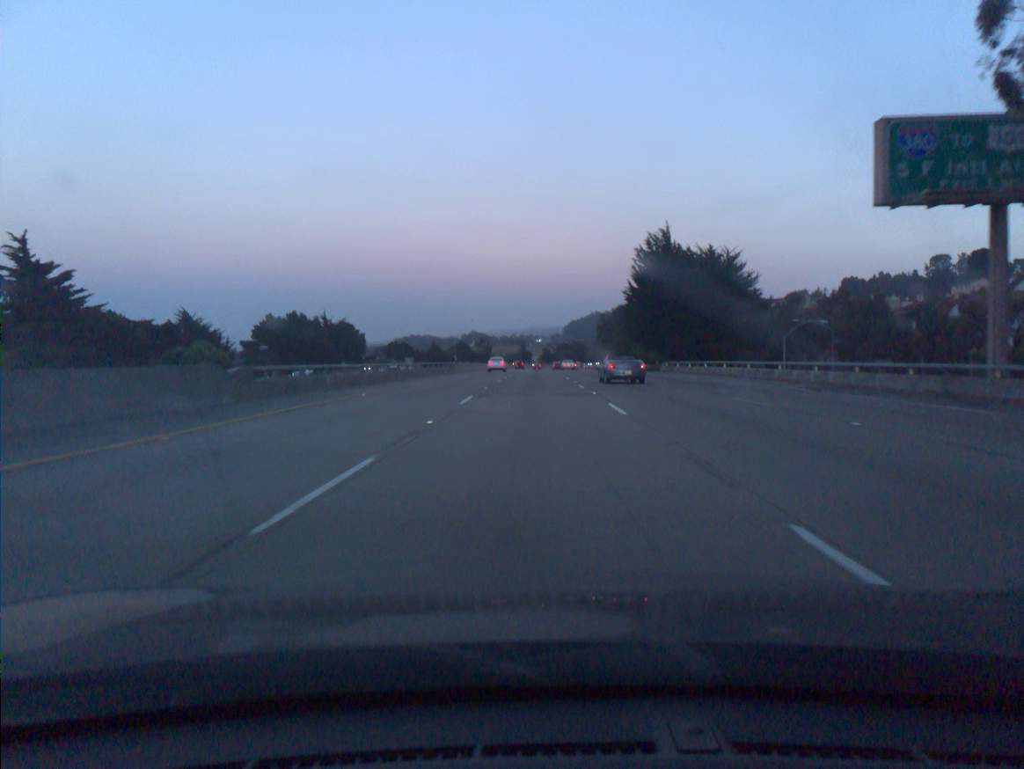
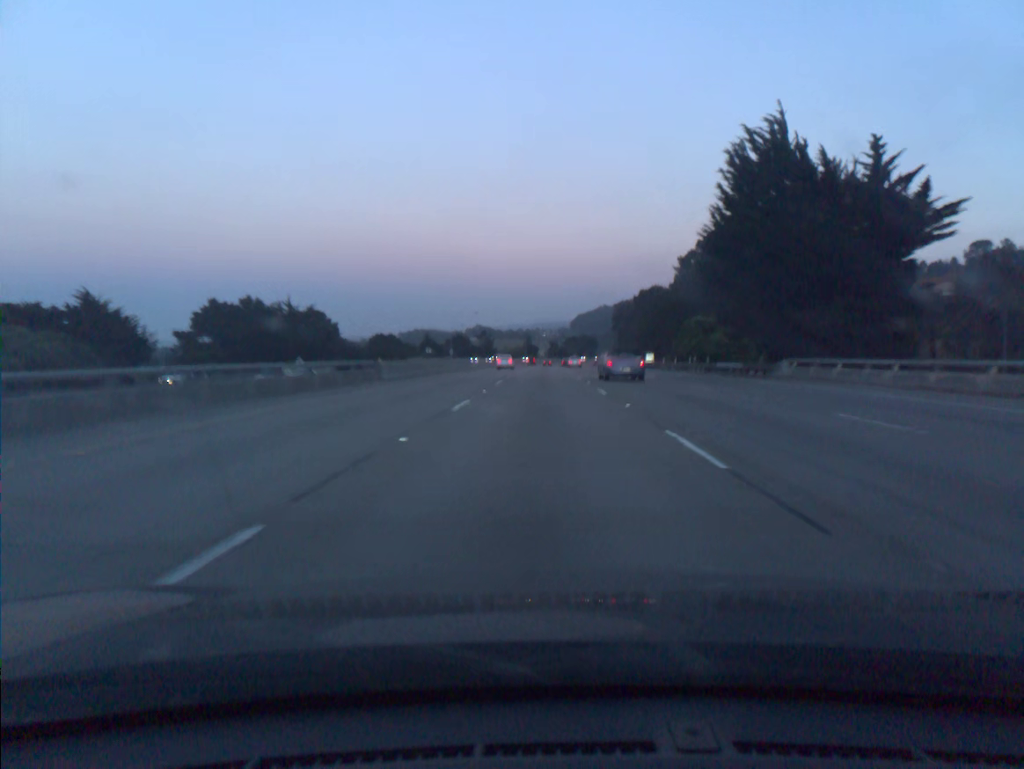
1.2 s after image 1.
(-0.2, +36.8) m; -1°
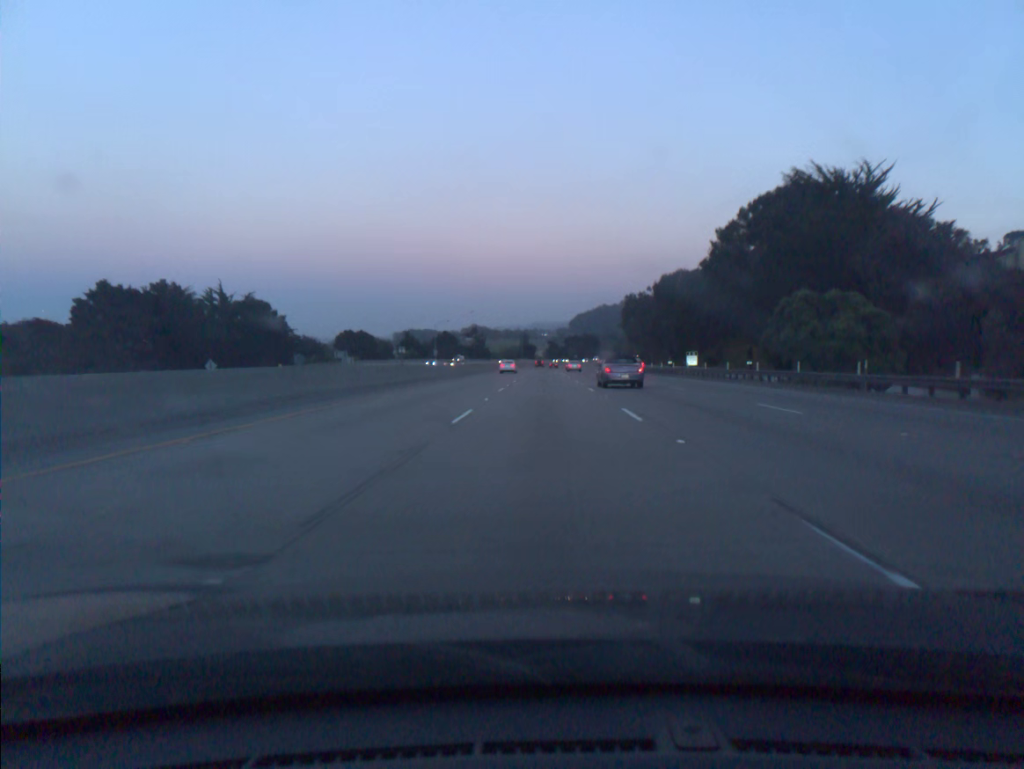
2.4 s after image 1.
(0.0, +36.8) m; 0°
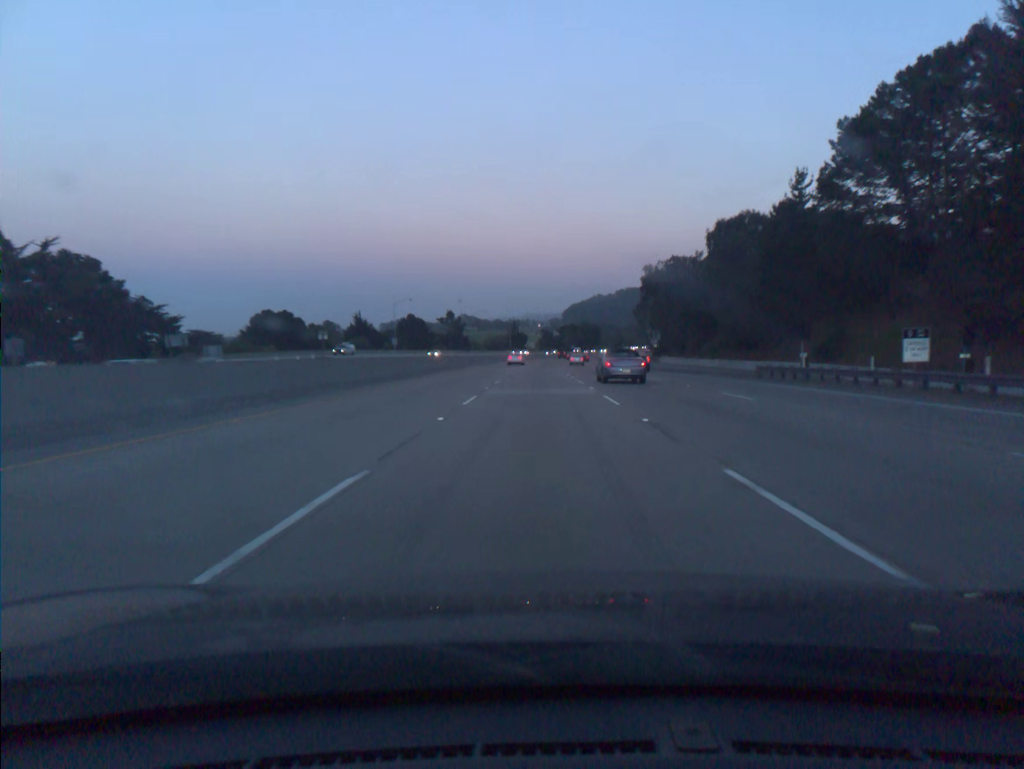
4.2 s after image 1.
(+0.3, +55.3) m; +1°
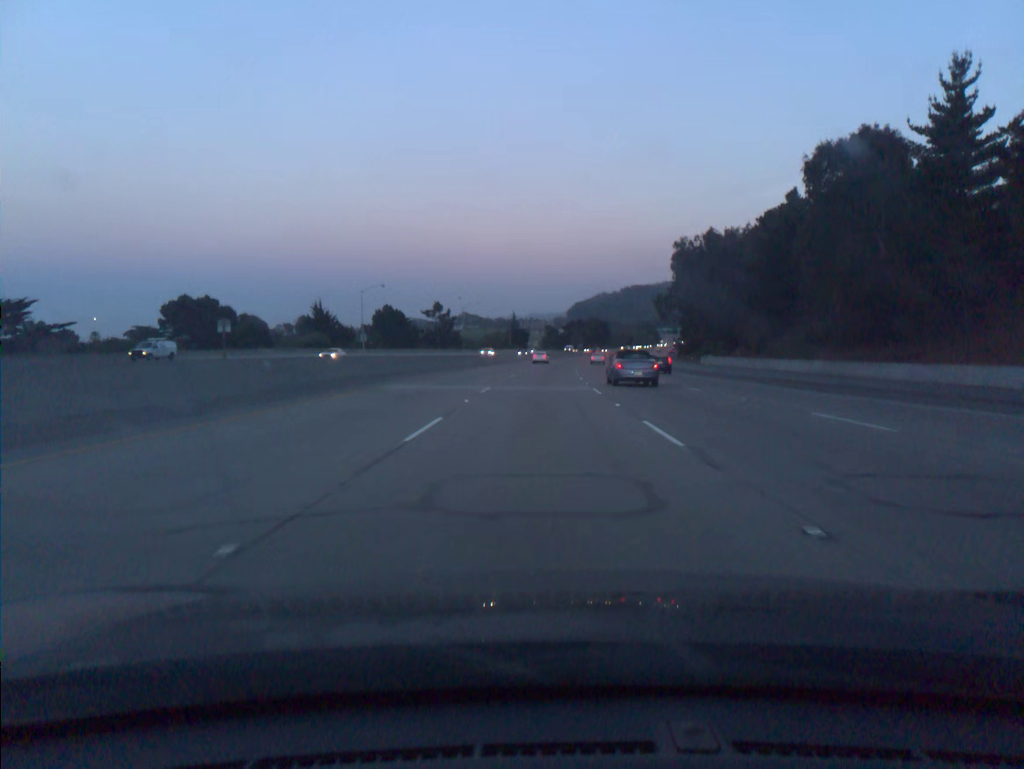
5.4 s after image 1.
(-0.1, +37.0) m; 0°
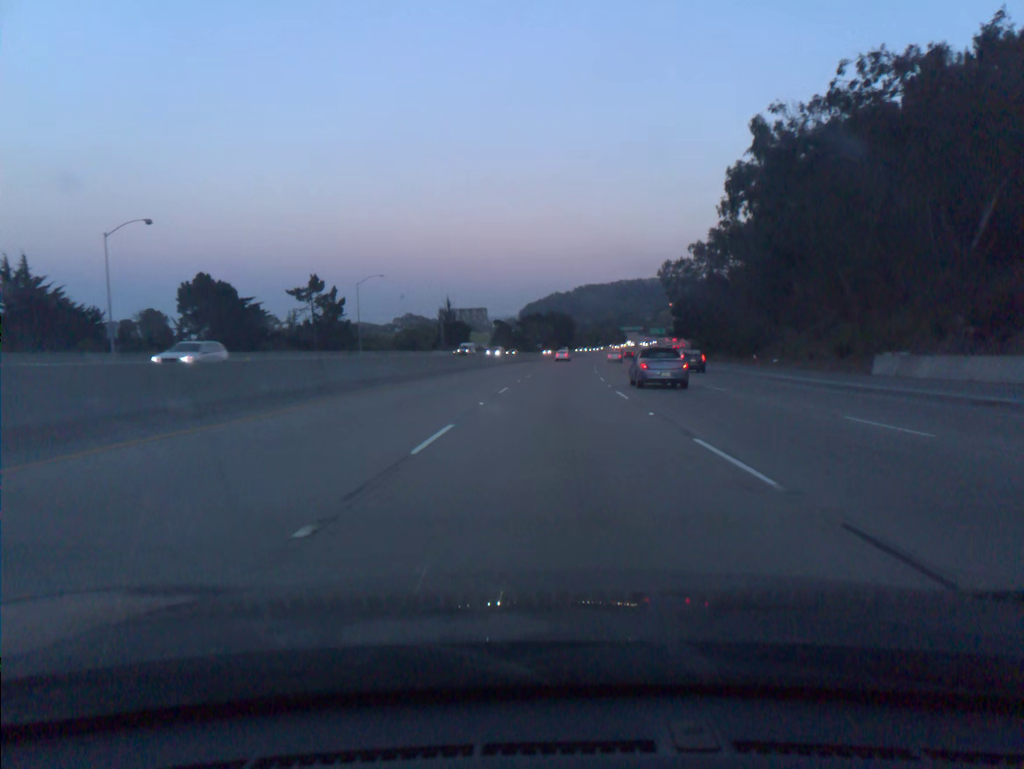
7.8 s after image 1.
(+1.3, +74.0) m; +3°
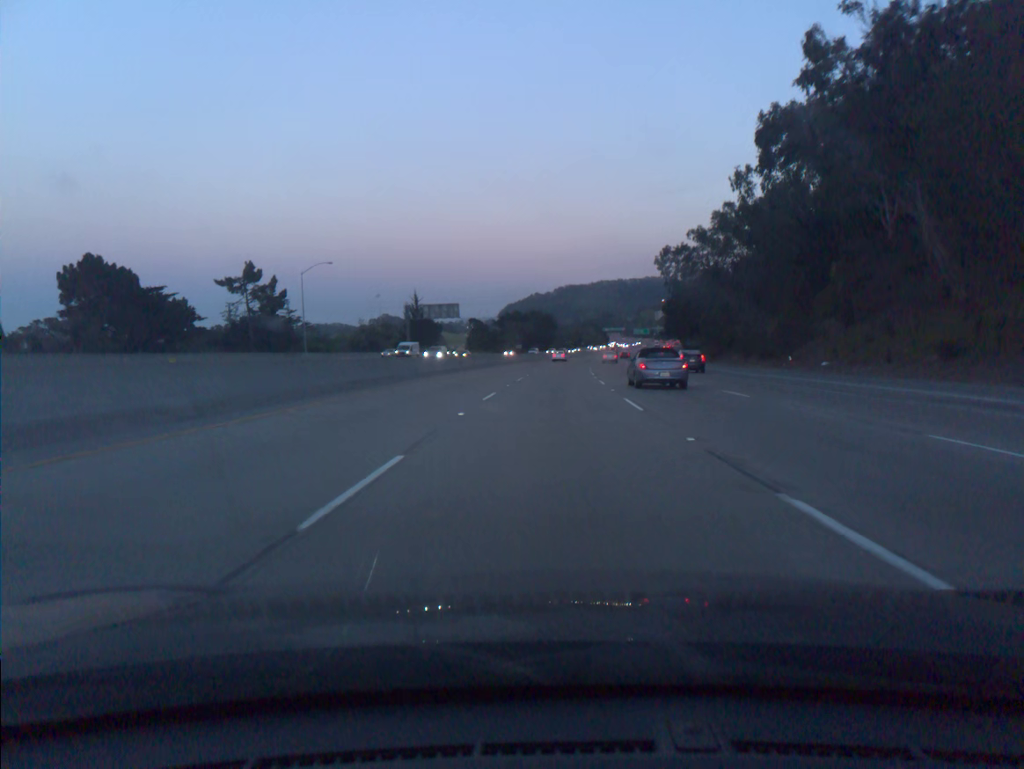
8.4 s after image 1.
(+0.2, +18.5) m; +1°
